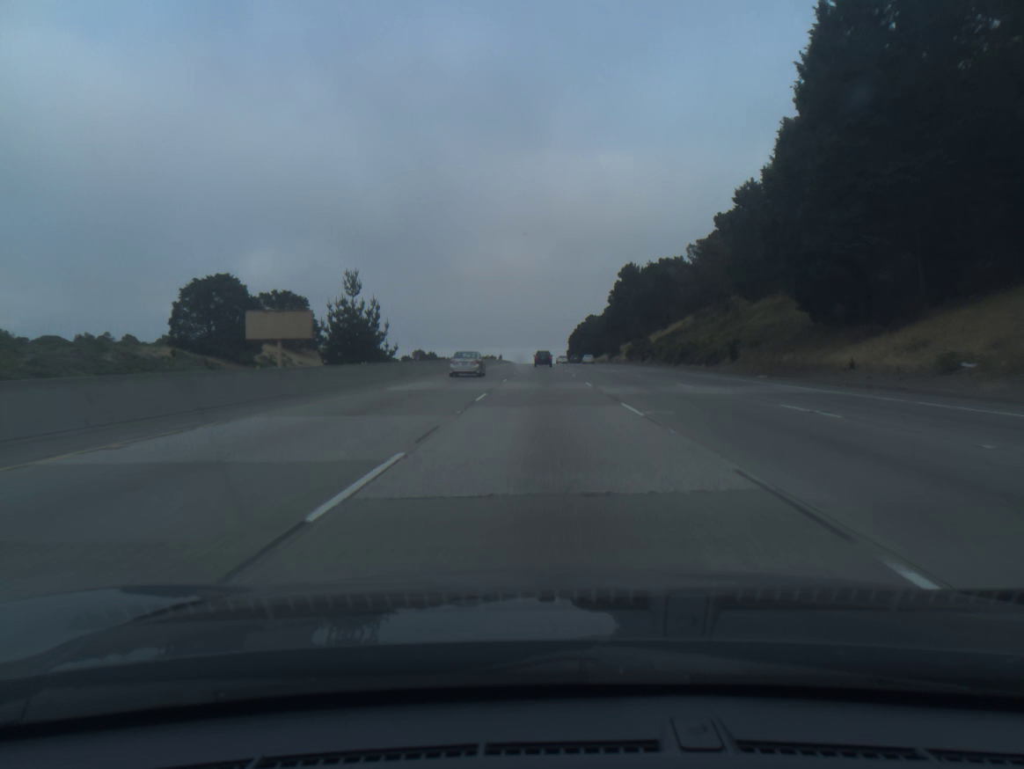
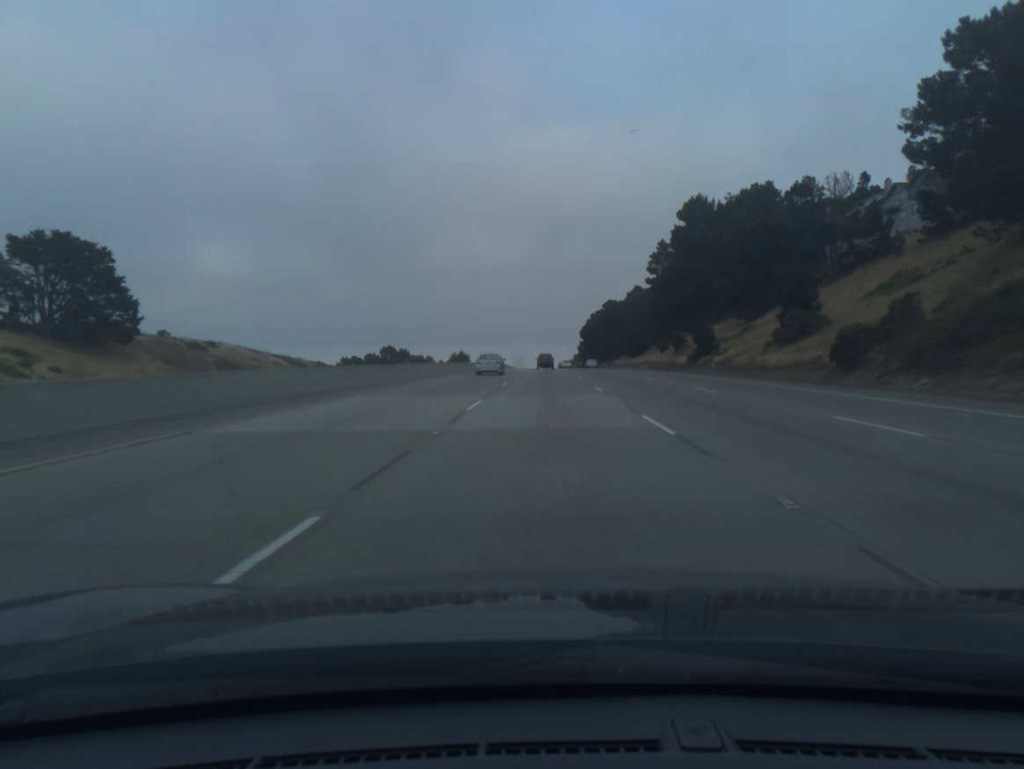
(-0.2, +91.2) m; 0°
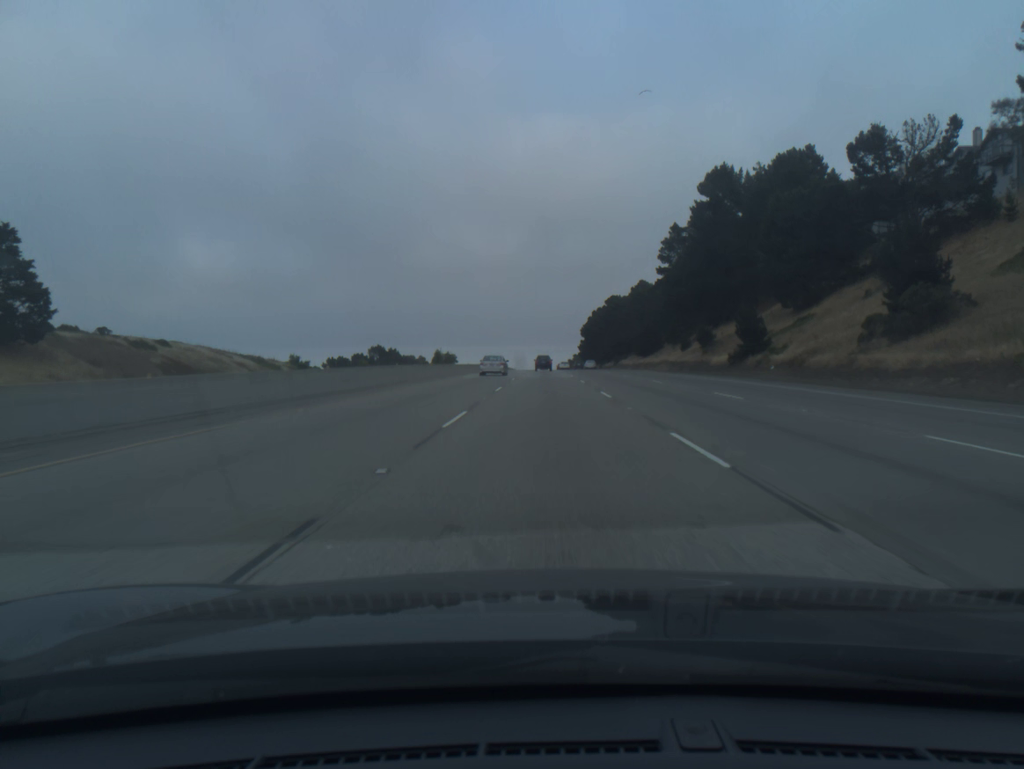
(0.0, +18.3) m; 0°
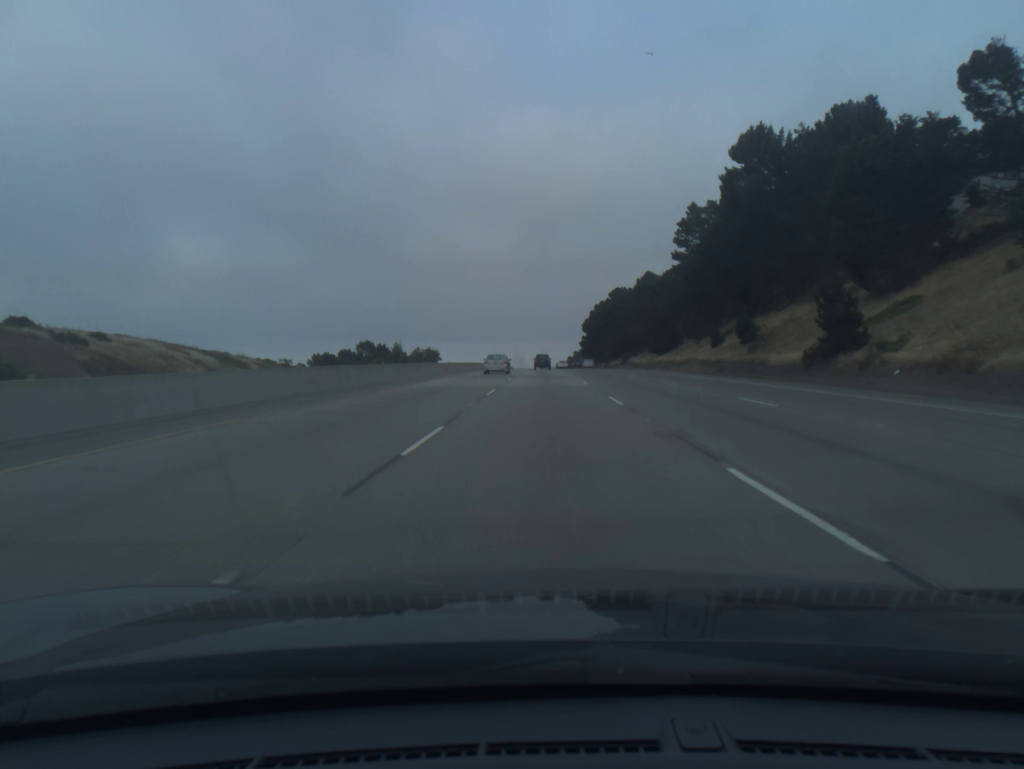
(0.0, +18.3) m; 0°
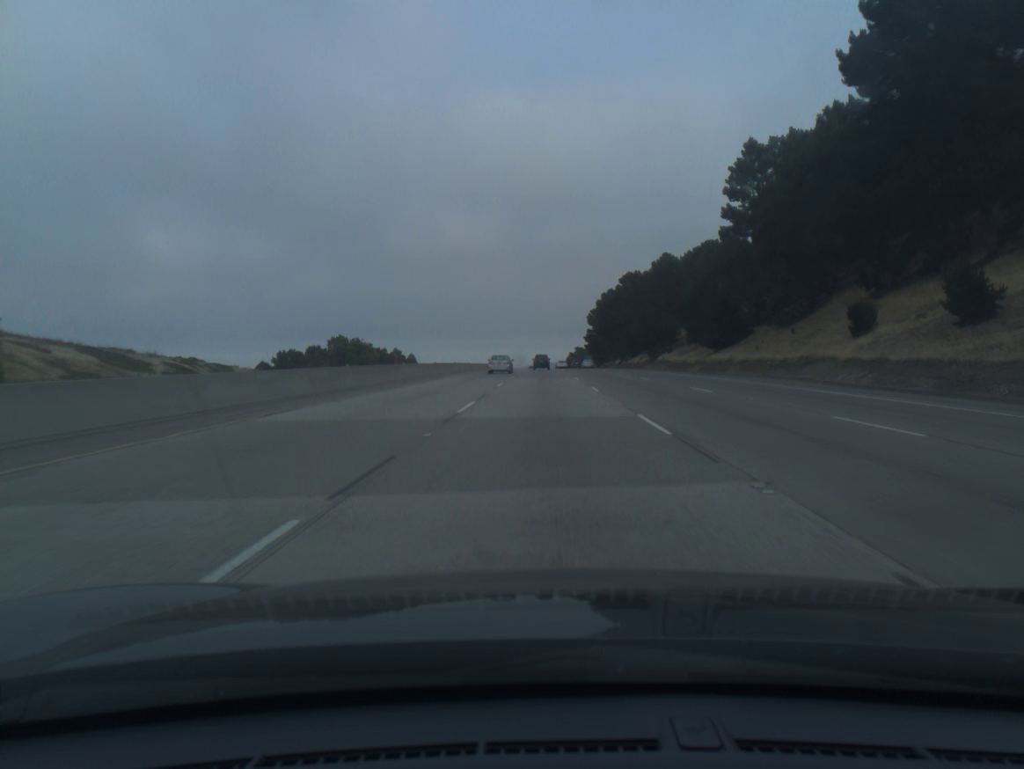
(0.0, +36.7) m; 0°
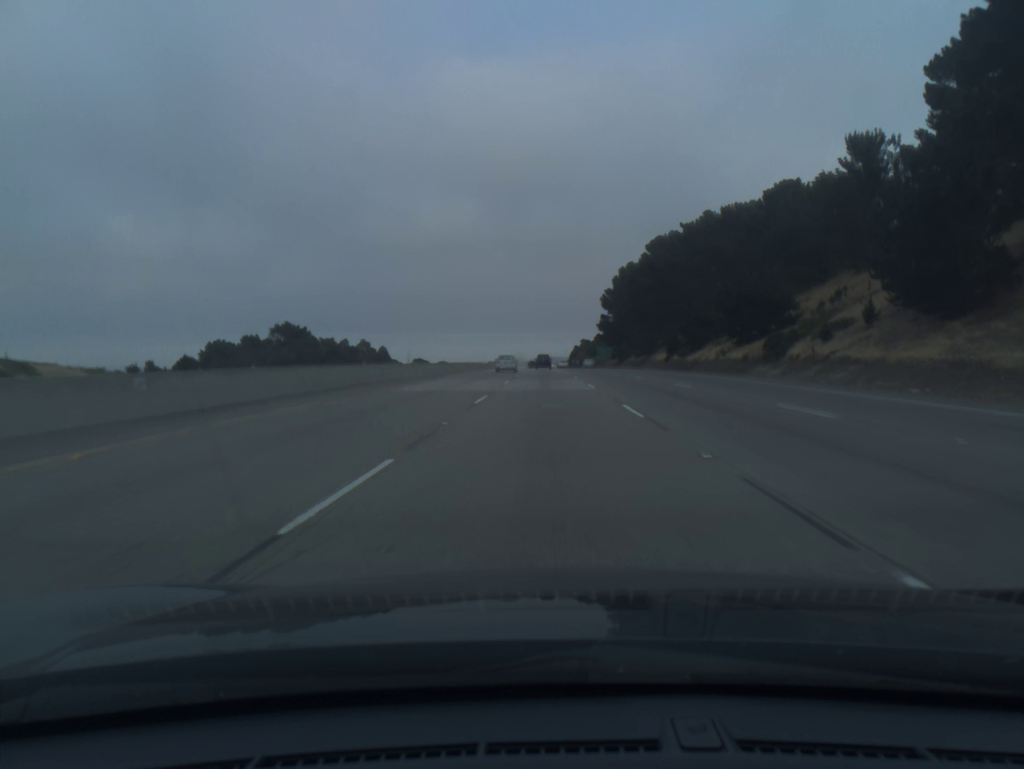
(-0.2, +55.2) m; 0°
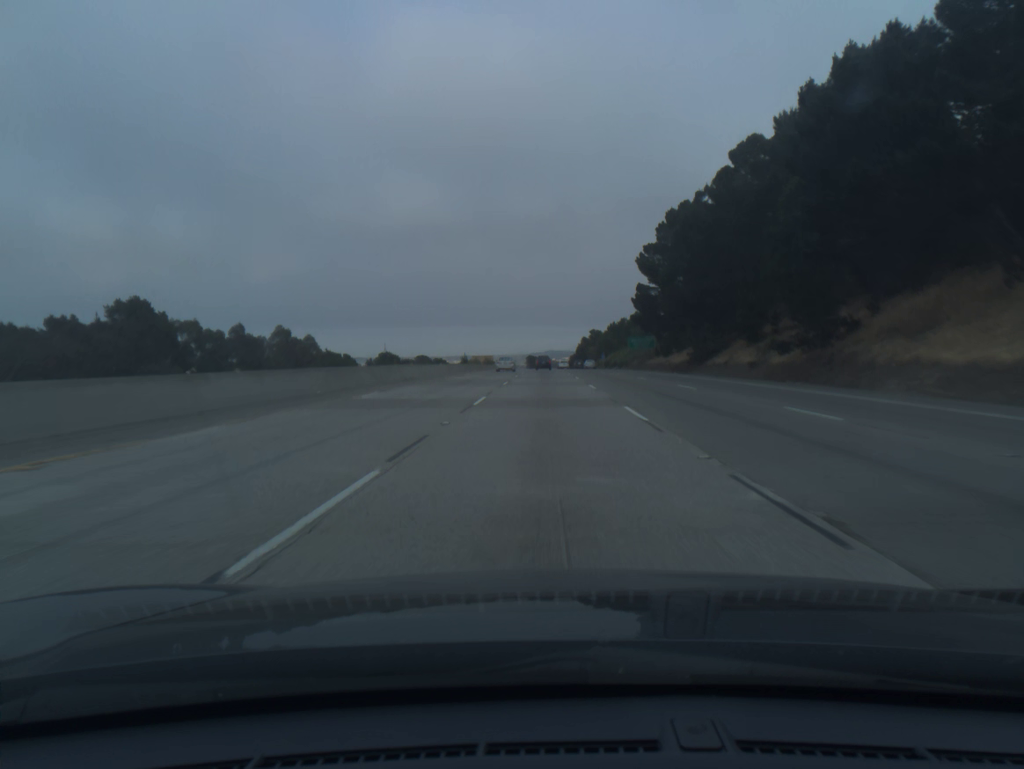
(+0.1, +73.9) m; 0°
